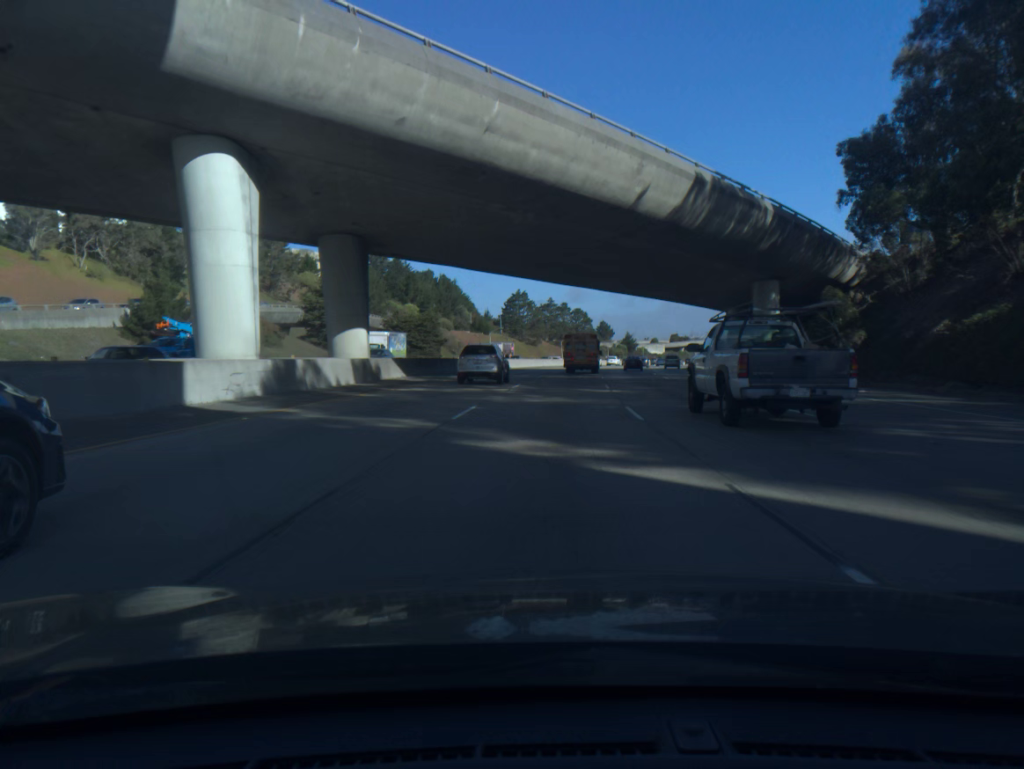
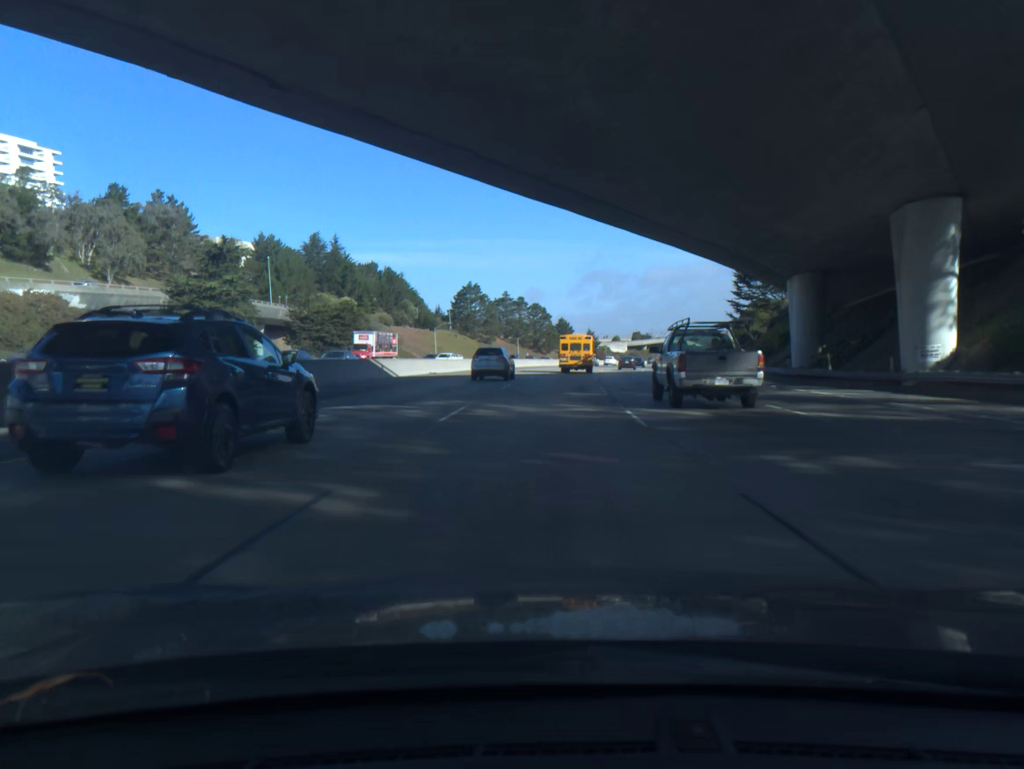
(+0.8, +29.6) m; +3°
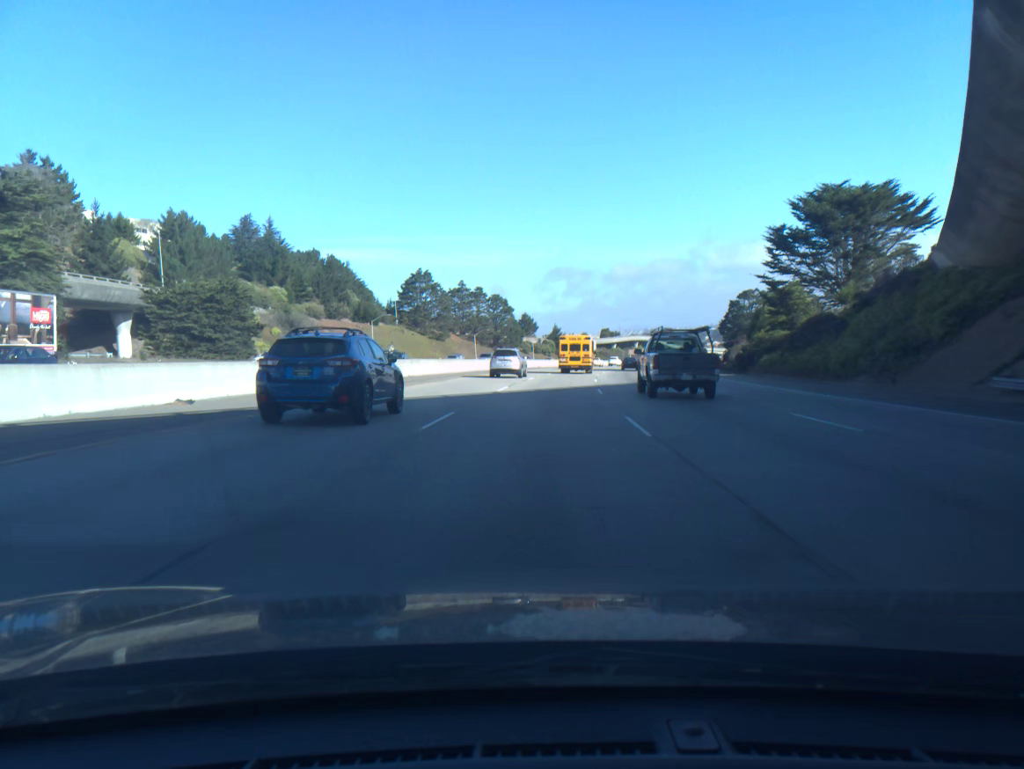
(+0.7, +29.9) m; +3°
